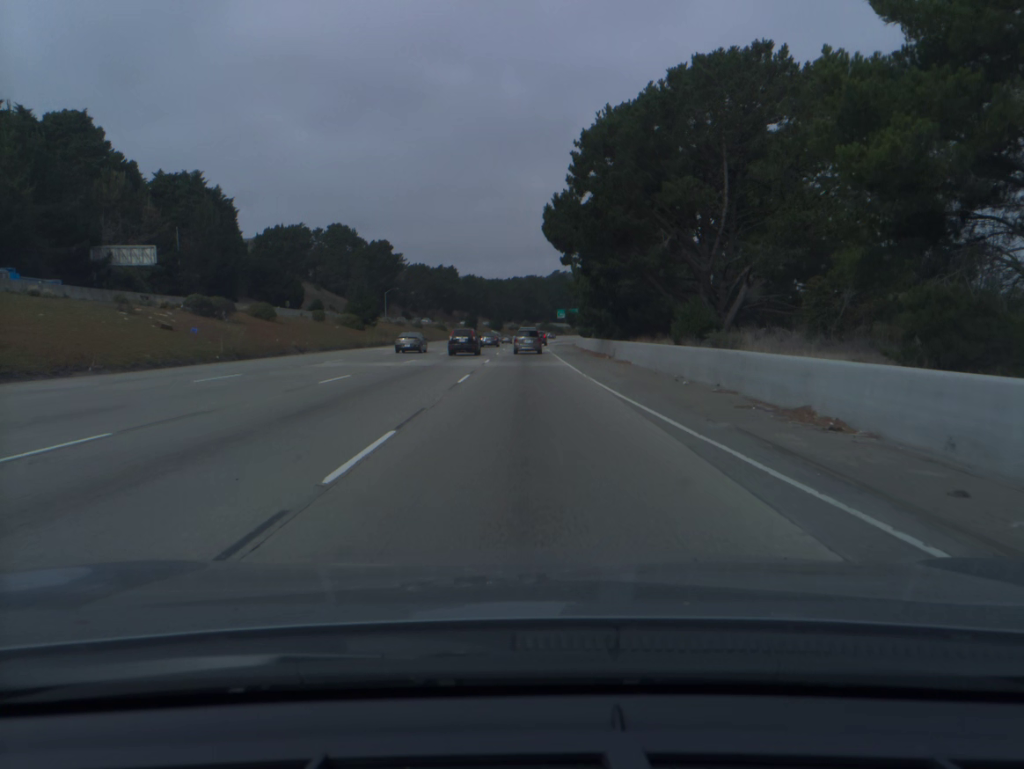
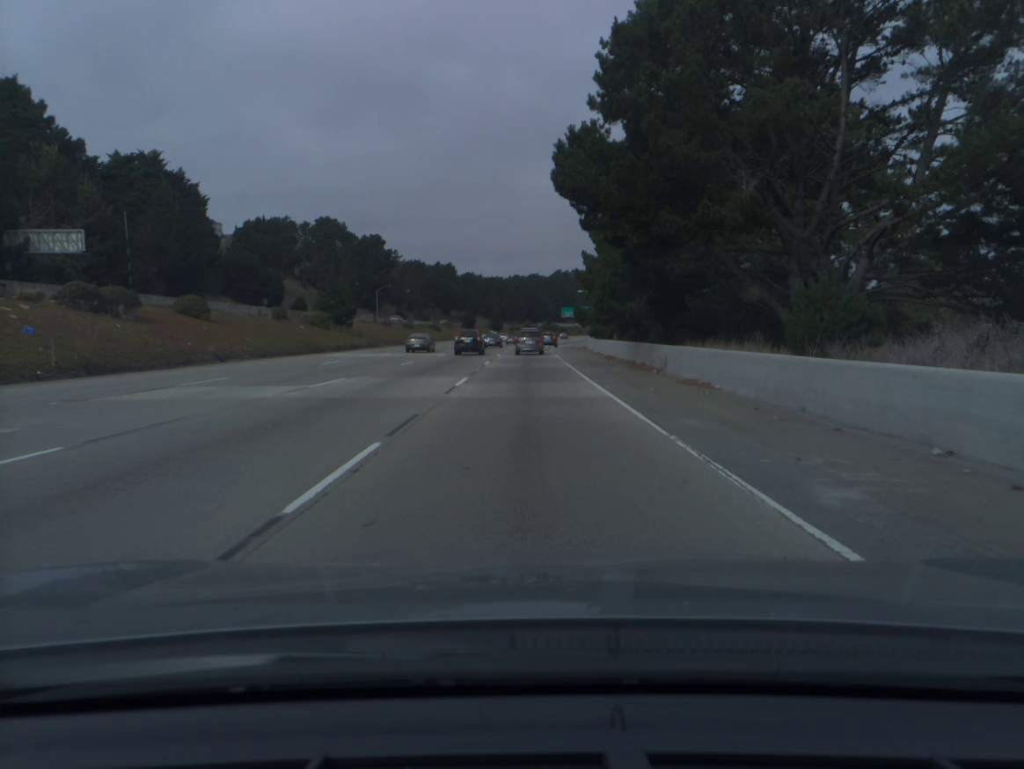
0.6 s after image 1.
(0.0, +15.7) m; 0°
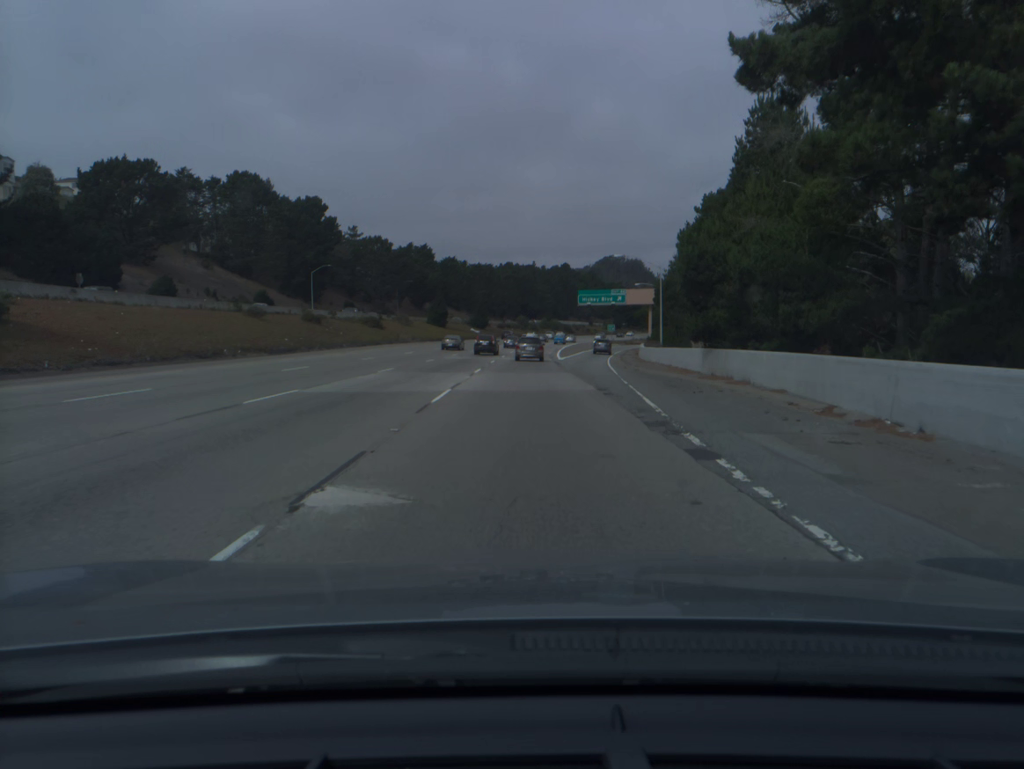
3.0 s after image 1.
(+0.1, +63.0) m; 0°
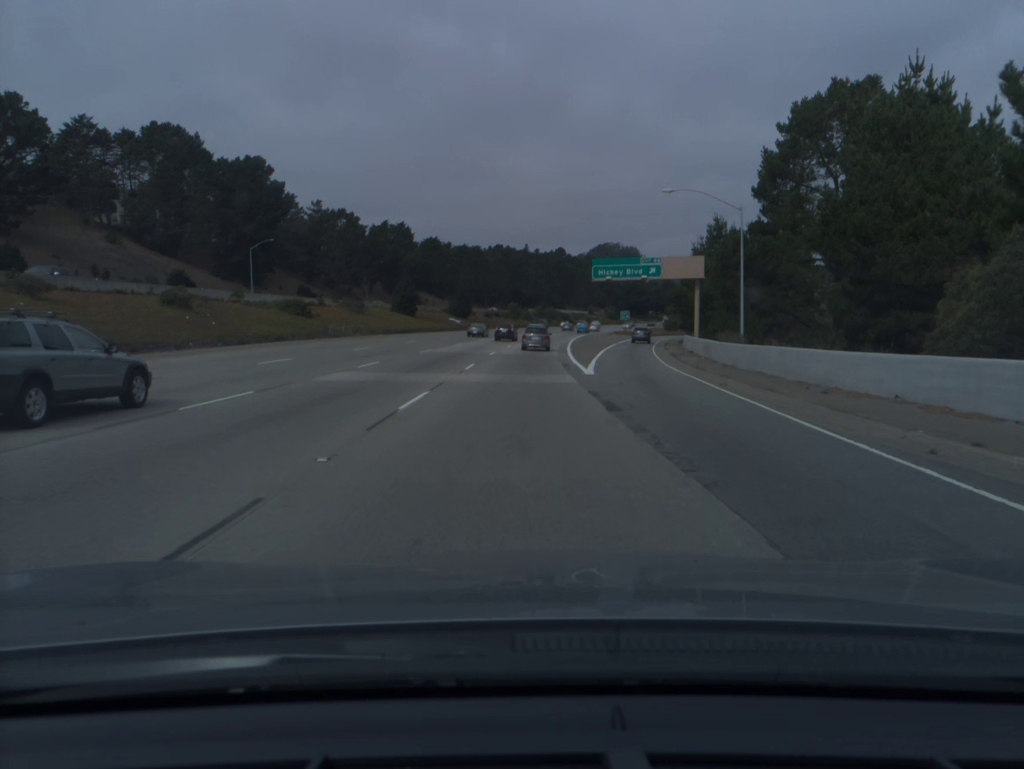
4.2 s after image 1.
(+0.1, +31.4) m; +1°
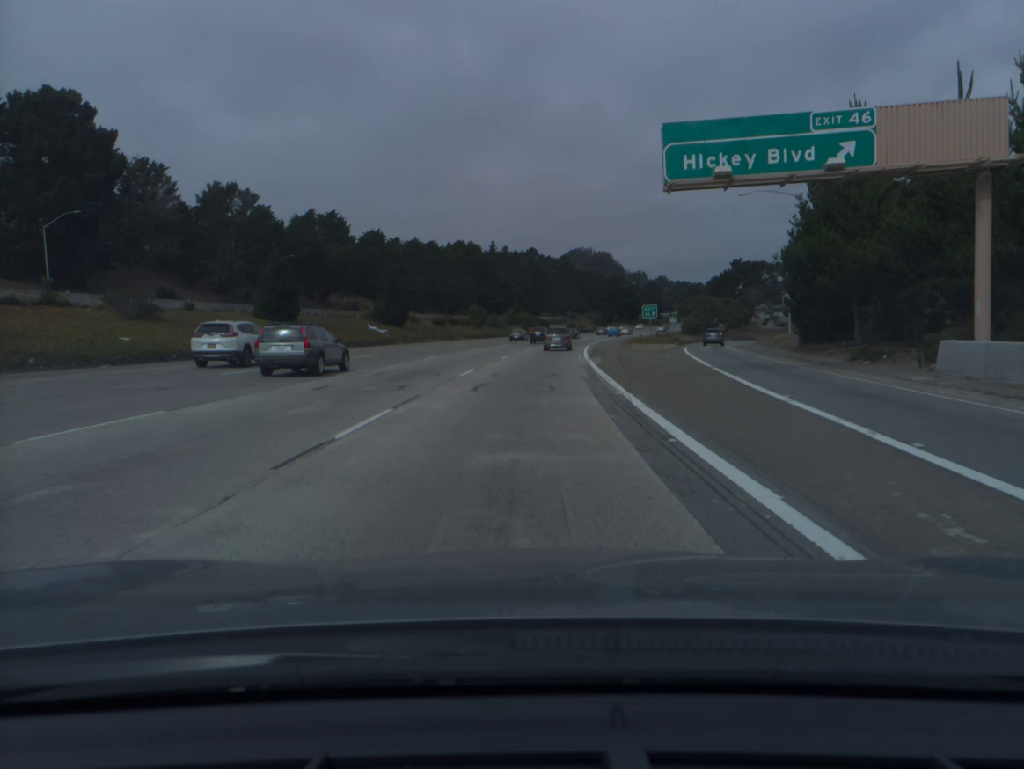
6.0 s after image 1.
(+0.6, +47.3) m; +2°
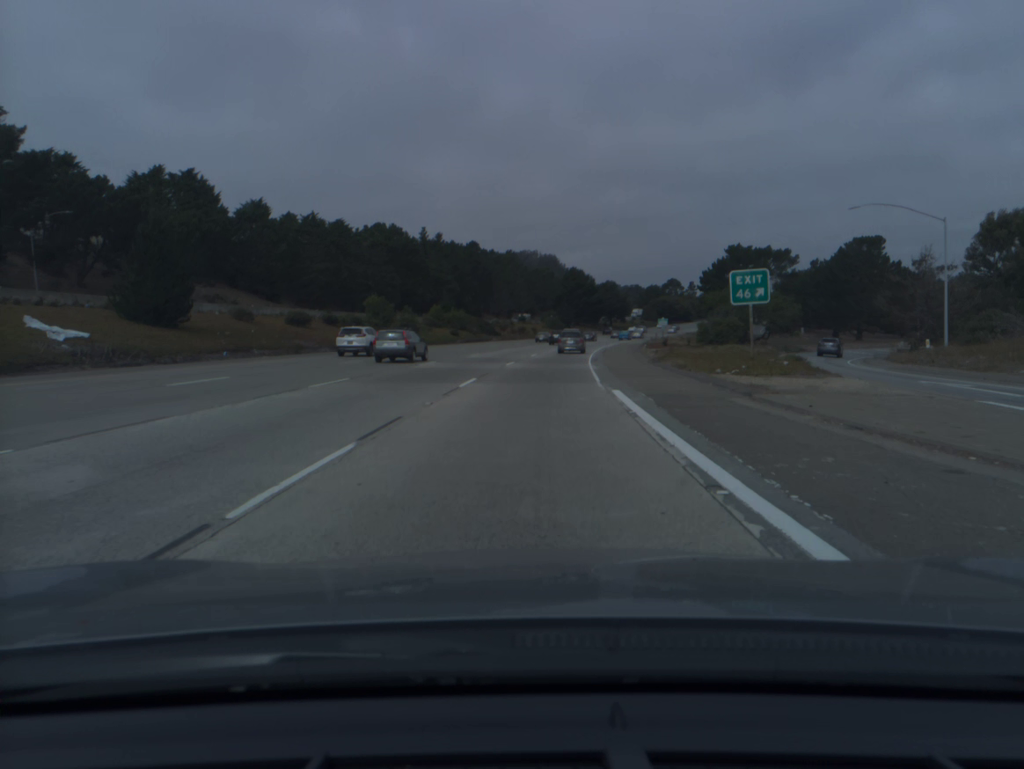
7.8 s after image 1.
(+1.7, +47.5) m; +4°
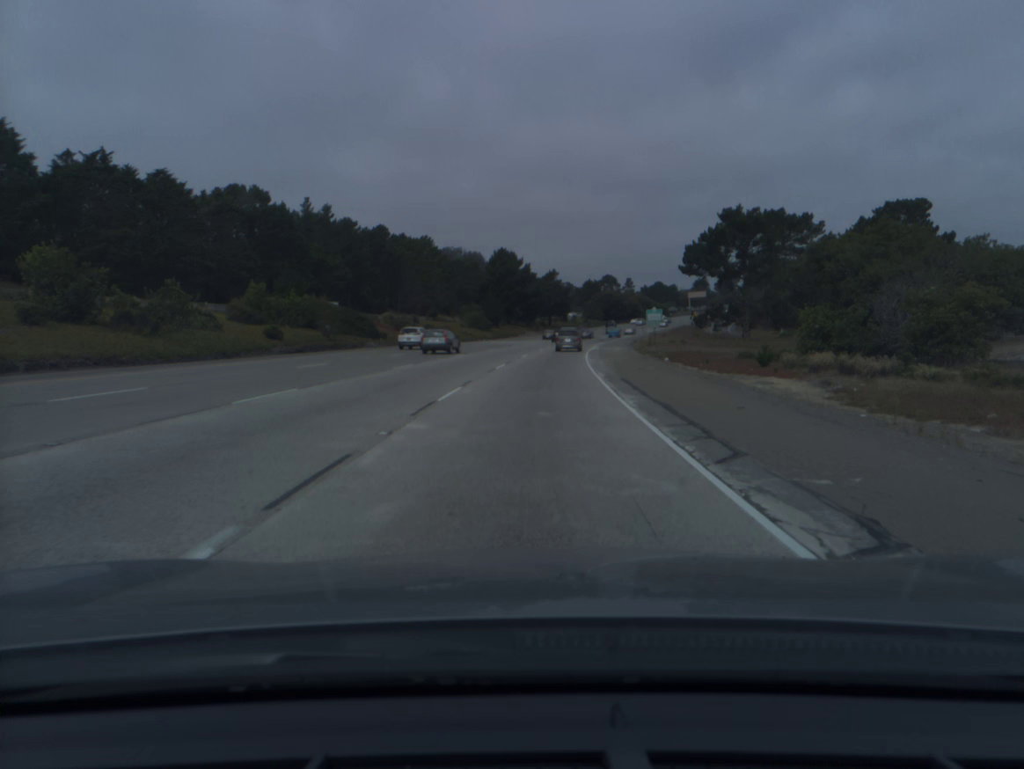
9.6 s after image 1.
(+2.1, +48.0) m; +5°
